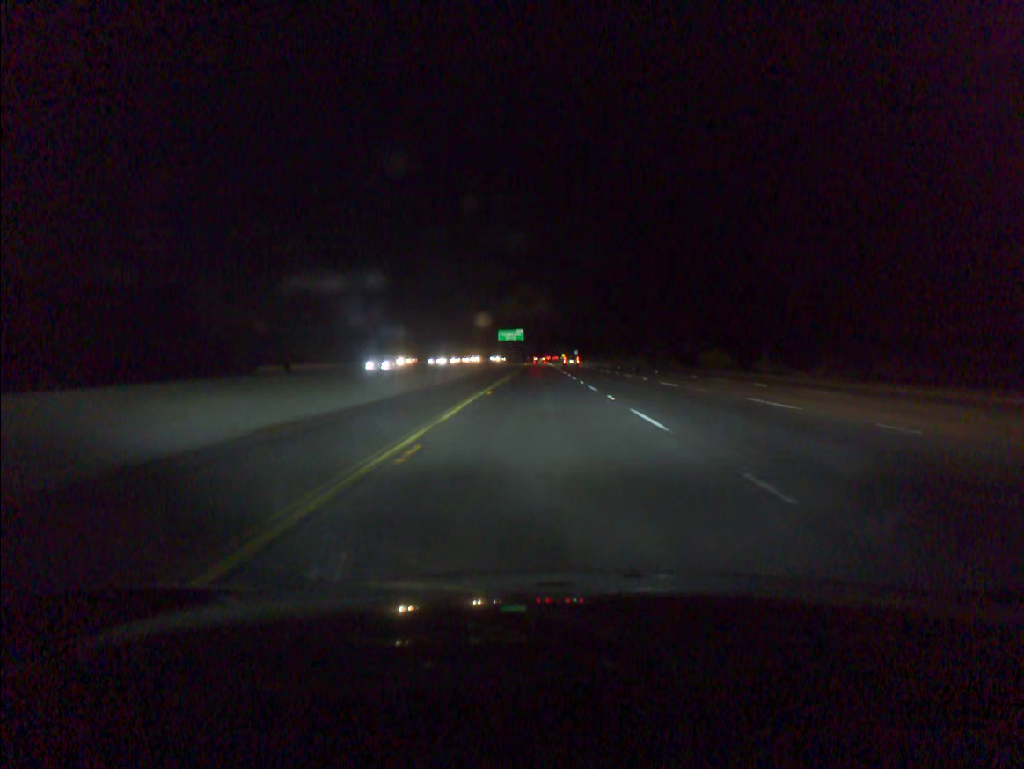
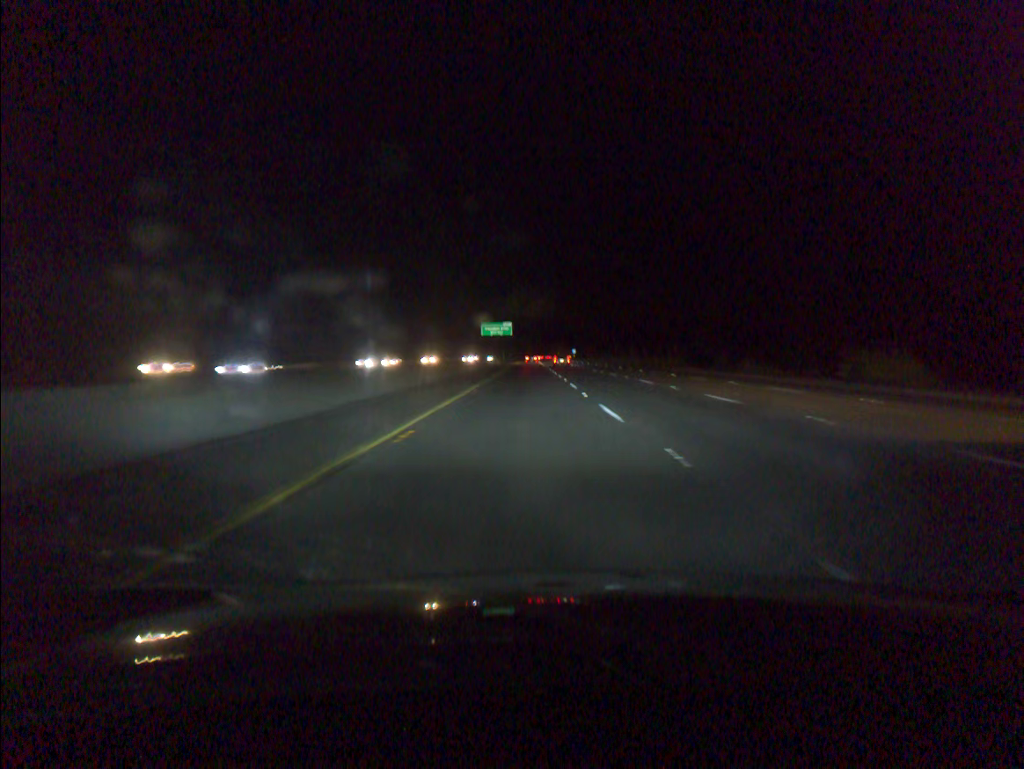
(+0.1, +41.6) m; 0°
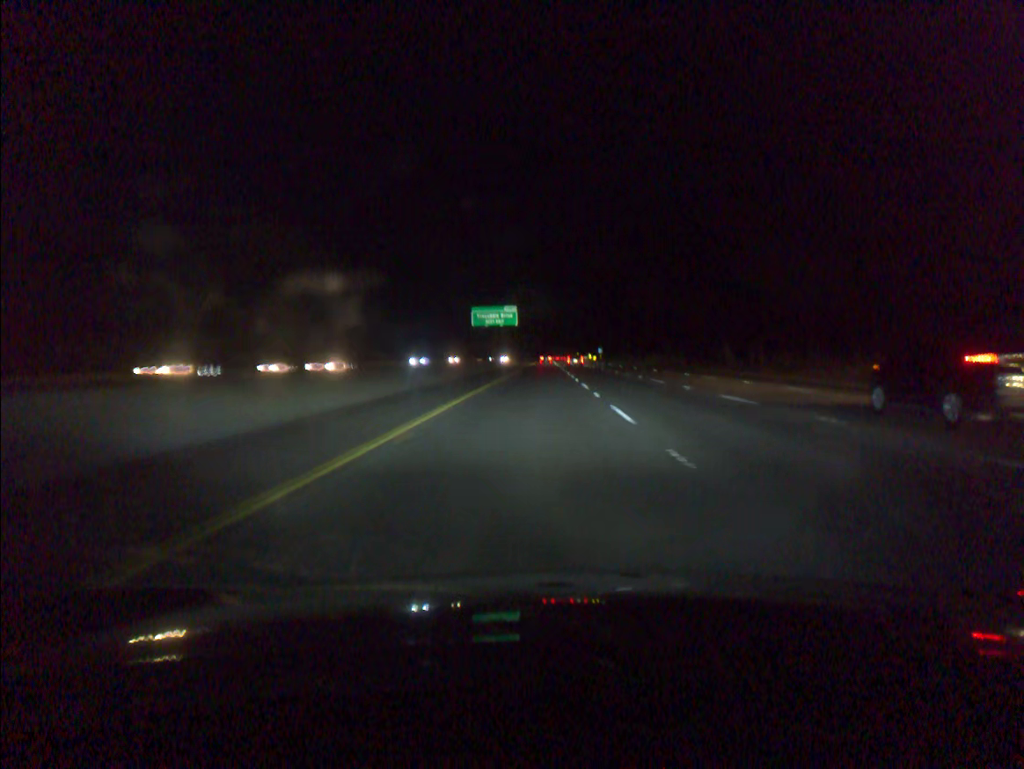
(-0.6, +58.6) m; -1°
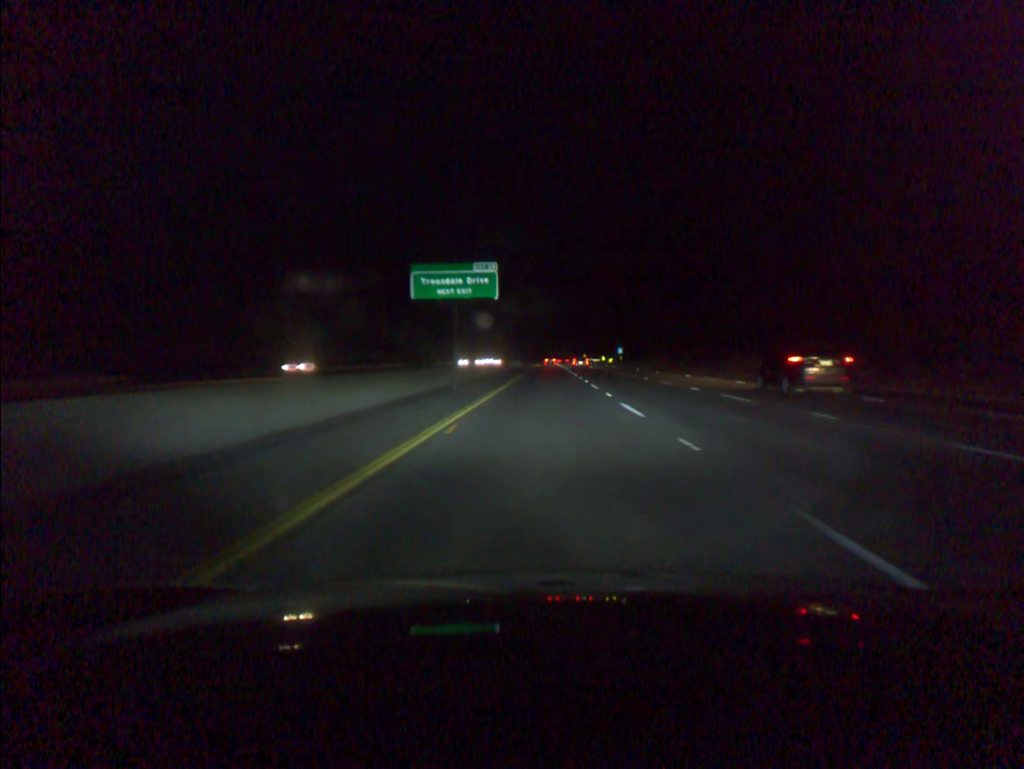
(0.0, +56.5) m; 0°
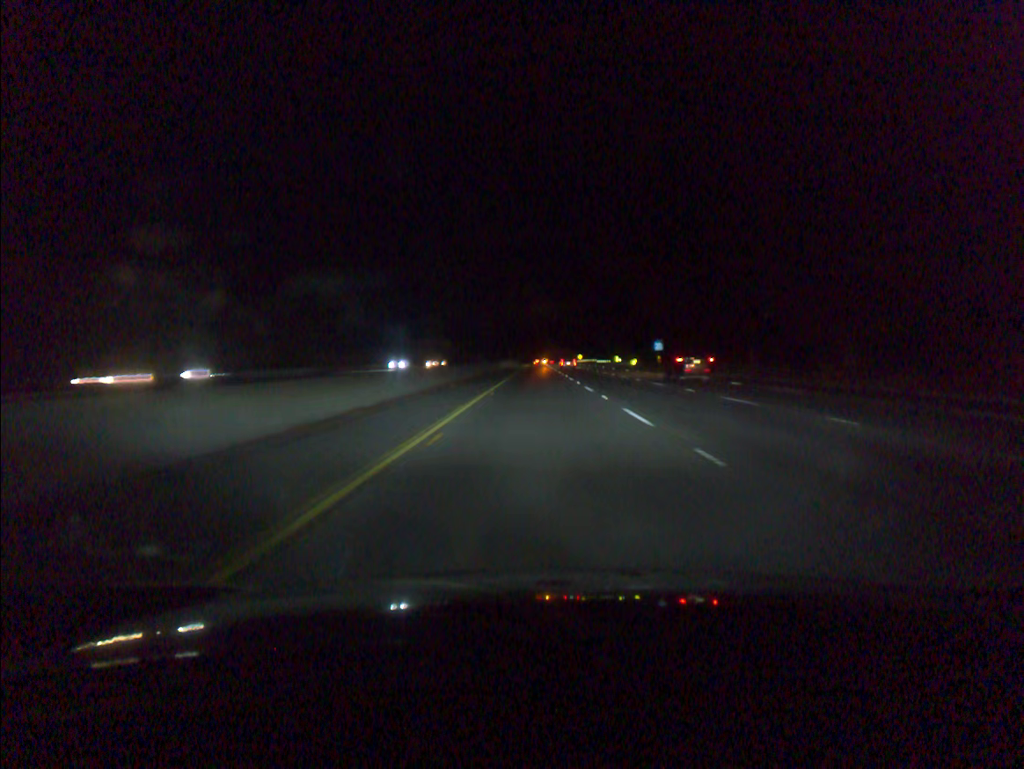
(+0.6, +74.4) m; +1°
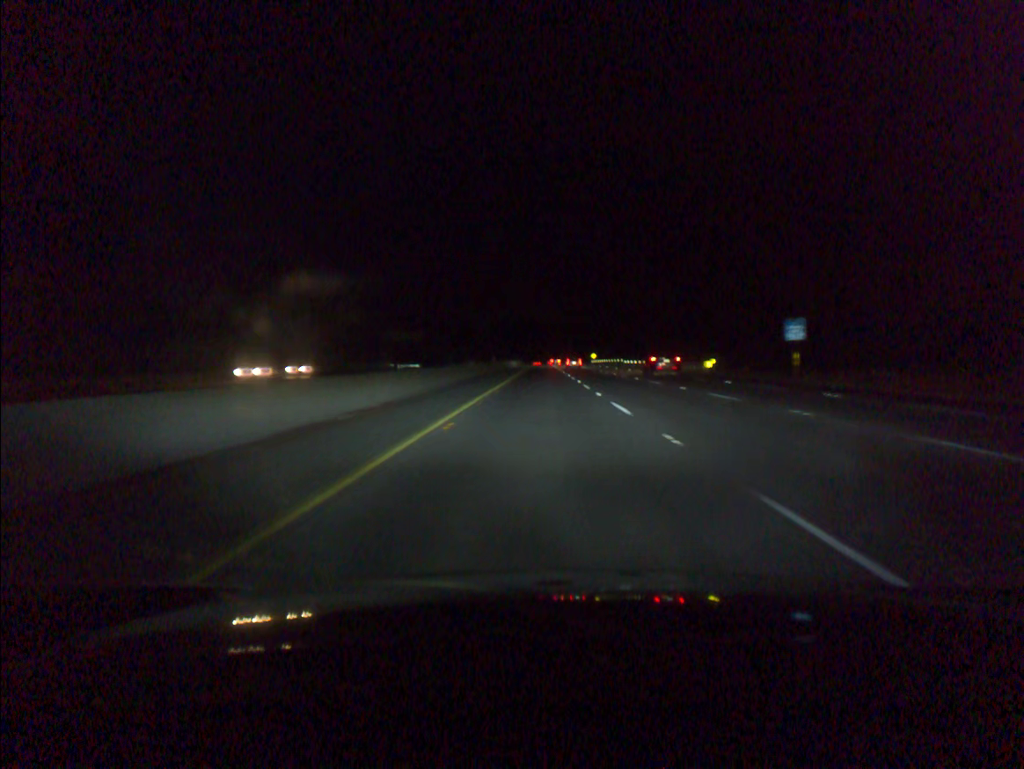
(-0.3, +56.0) m; -1°
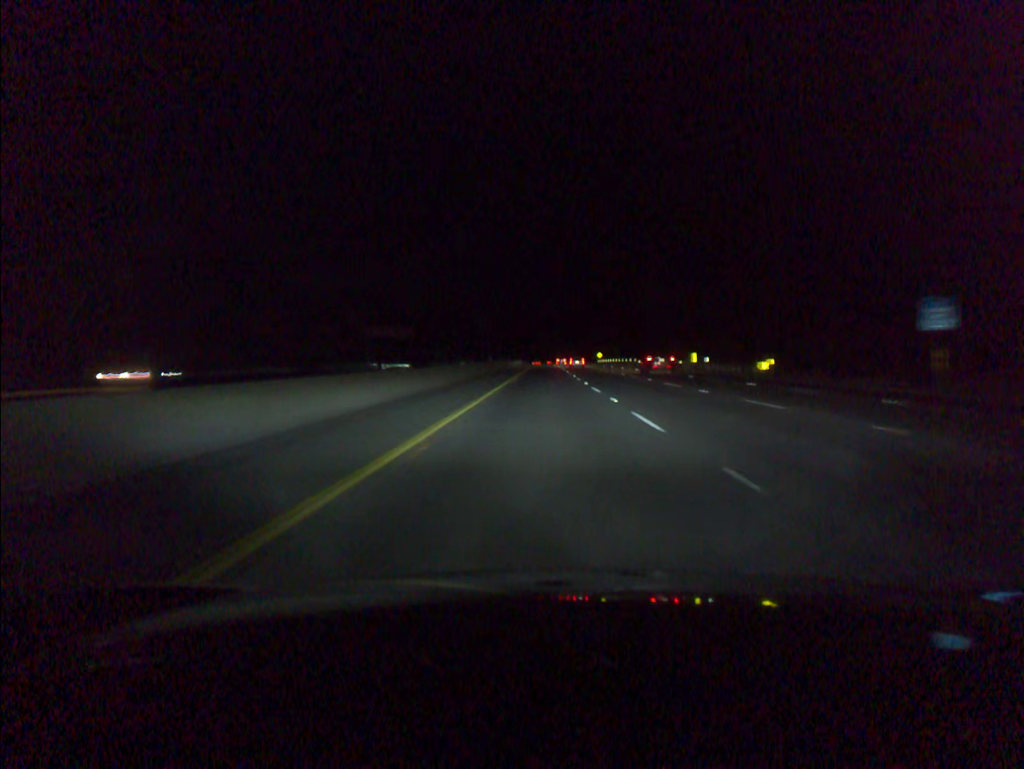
(0.0, +18.3) m; 0°
